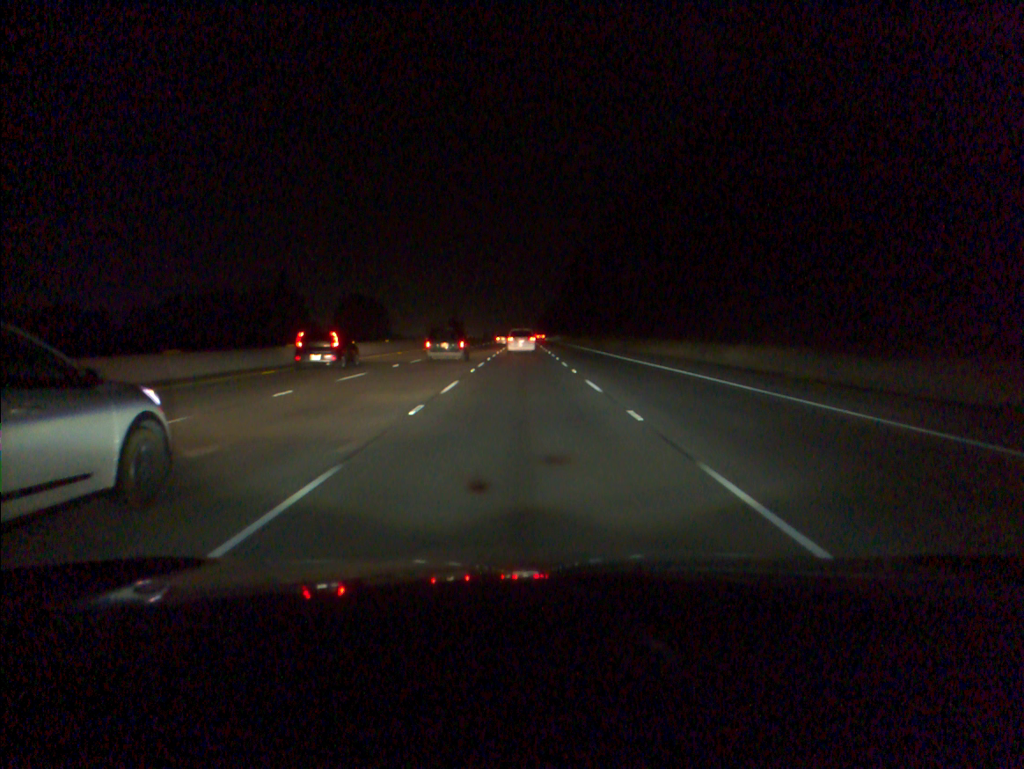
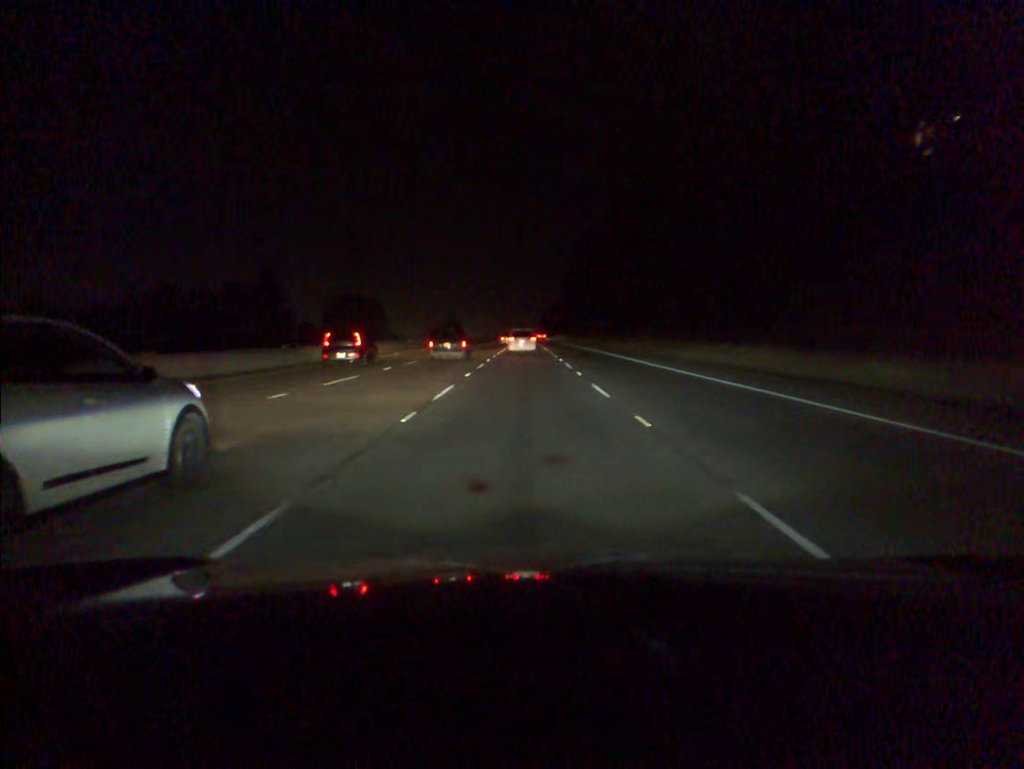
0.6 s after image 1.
(0.0, +16.2) m; 0°
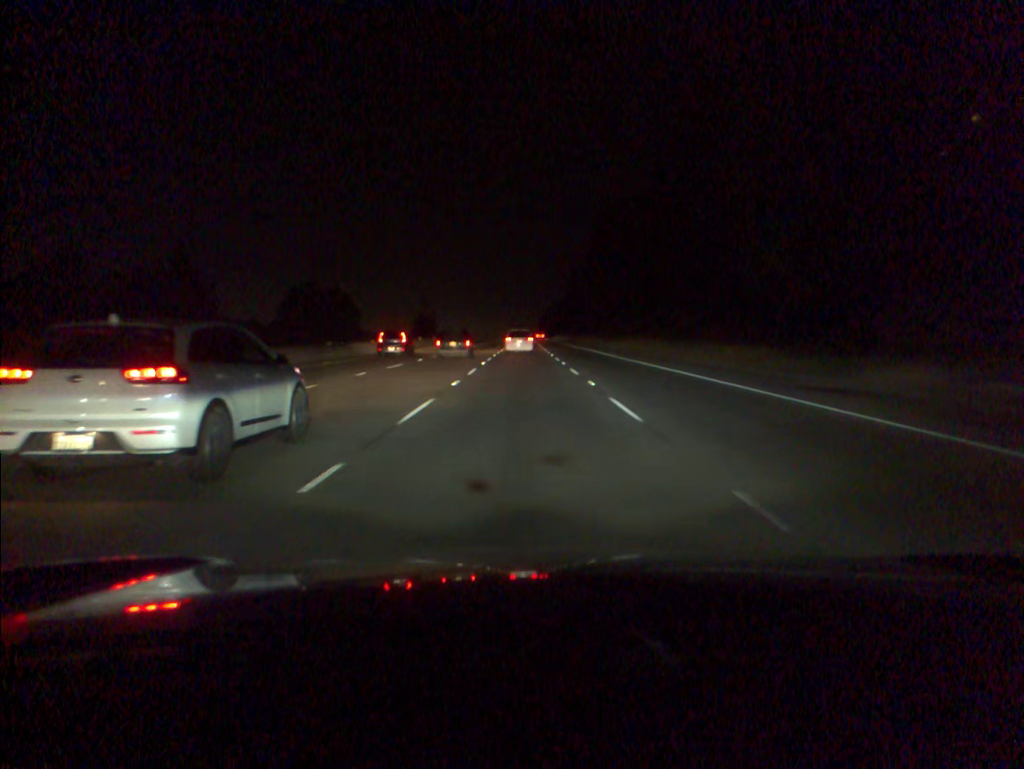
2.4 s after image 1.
(0.0, +48.6) m; 0°
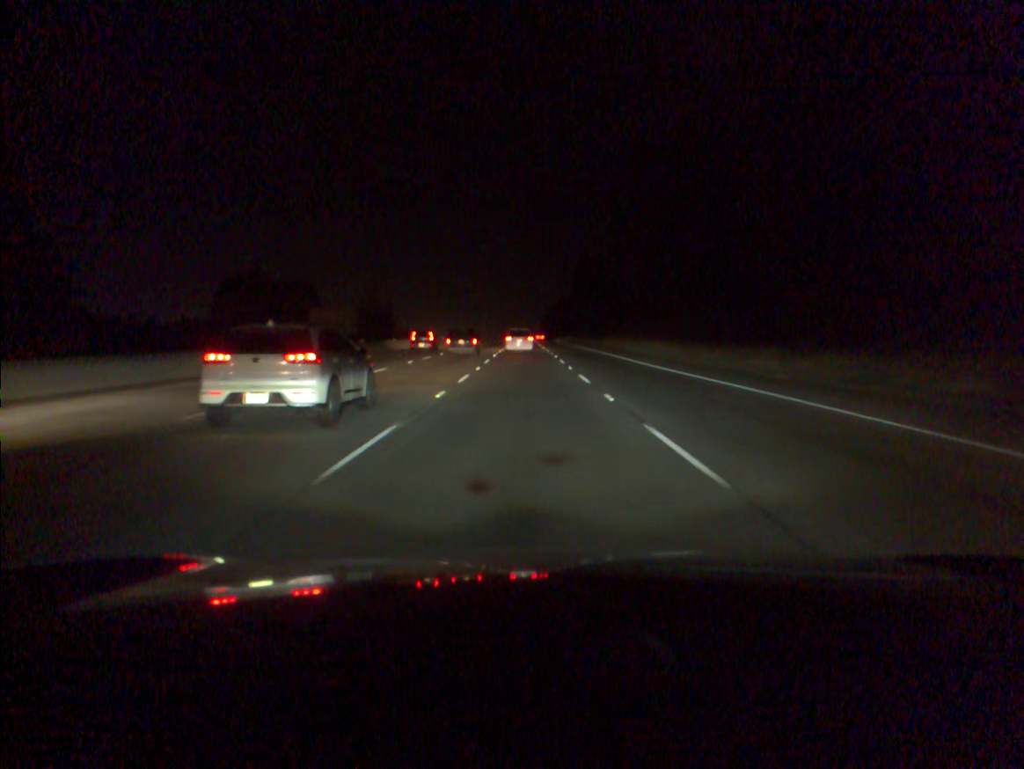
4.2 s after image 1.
(0.0, +48.5) m; 0°
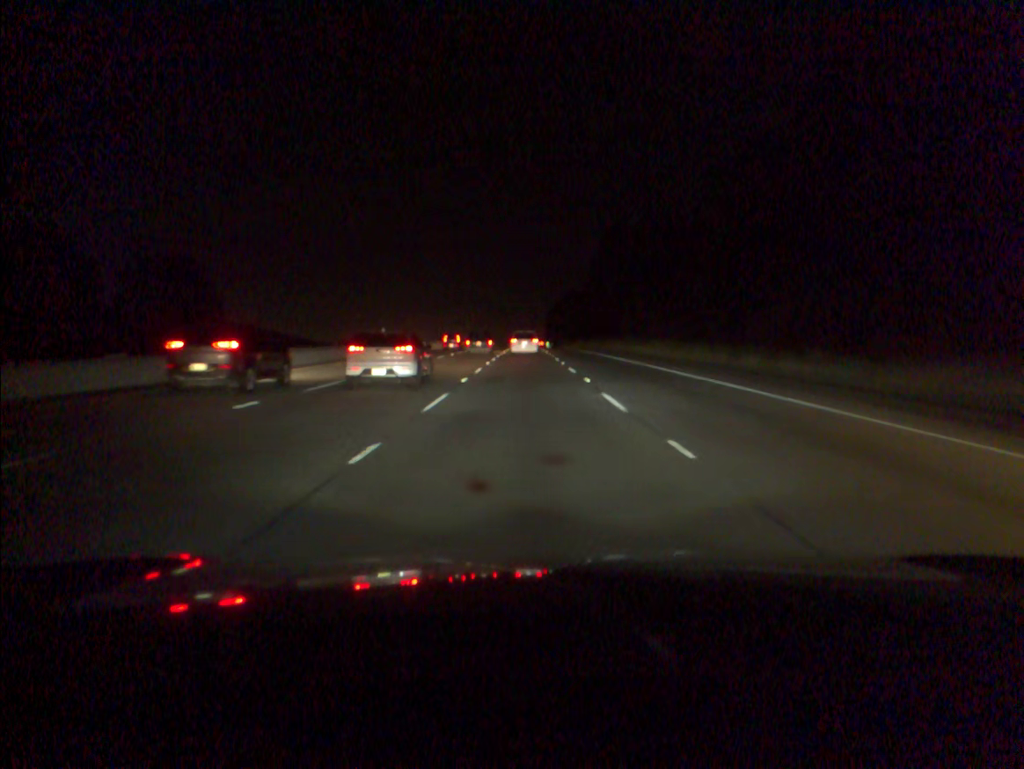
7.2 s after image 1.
(0.0, +80.9) m; 0°
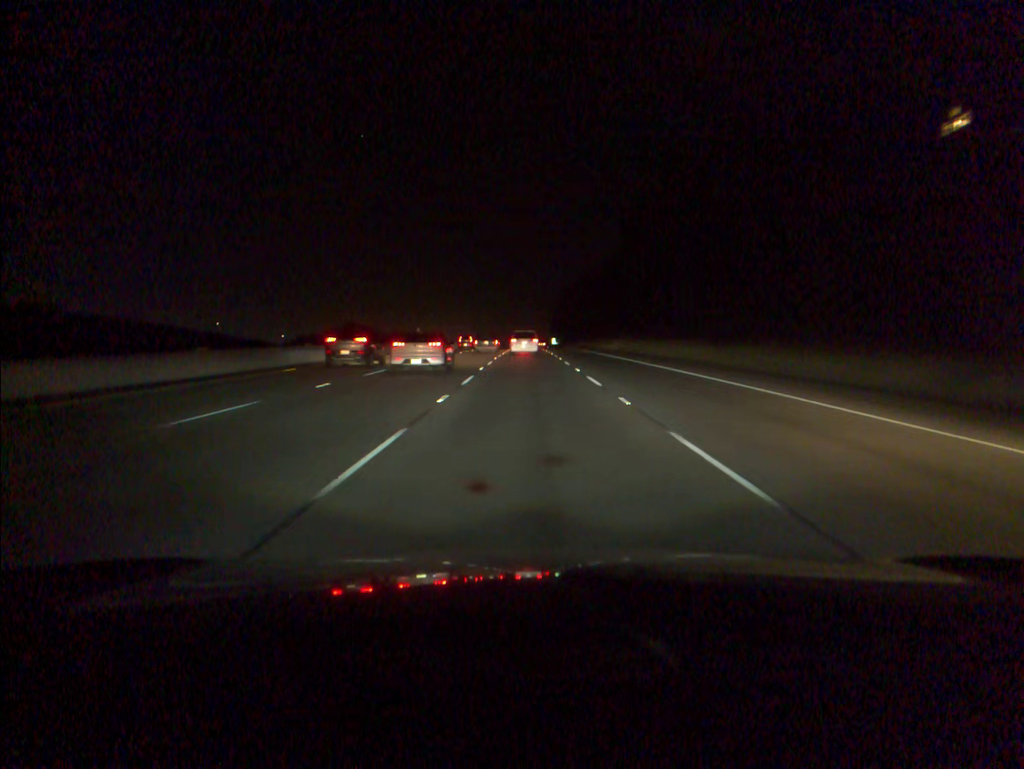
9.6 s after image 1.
(0.0, +66.2) m; 0°
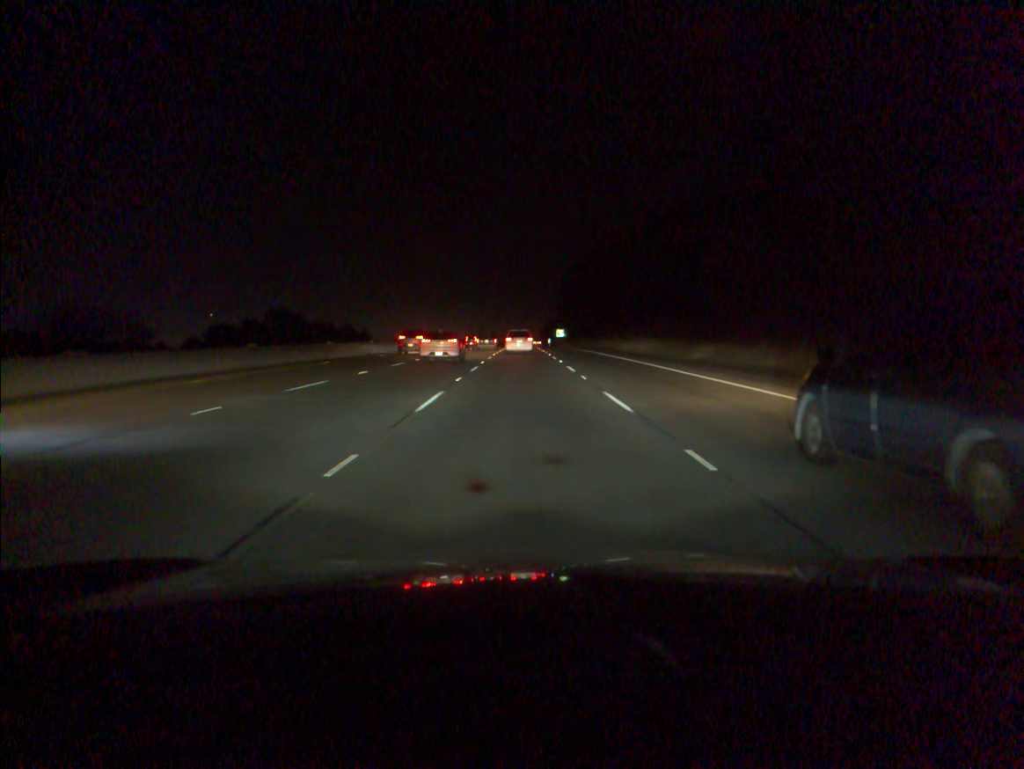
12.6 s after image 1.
(+0.2, +80.9) m; 0°
